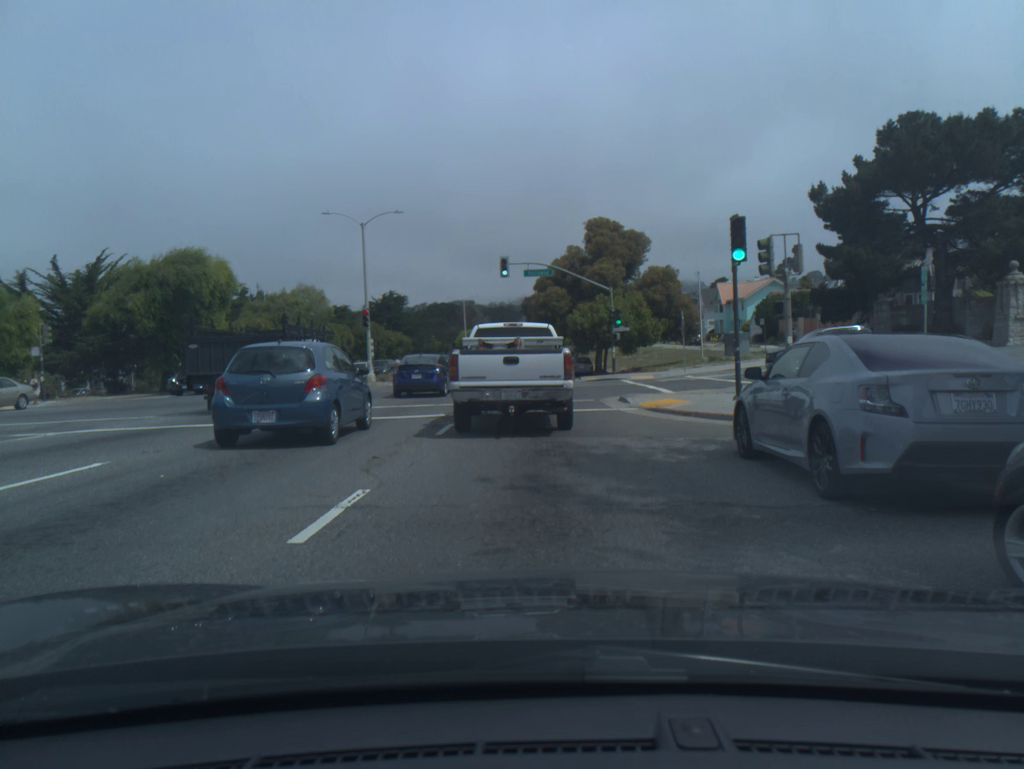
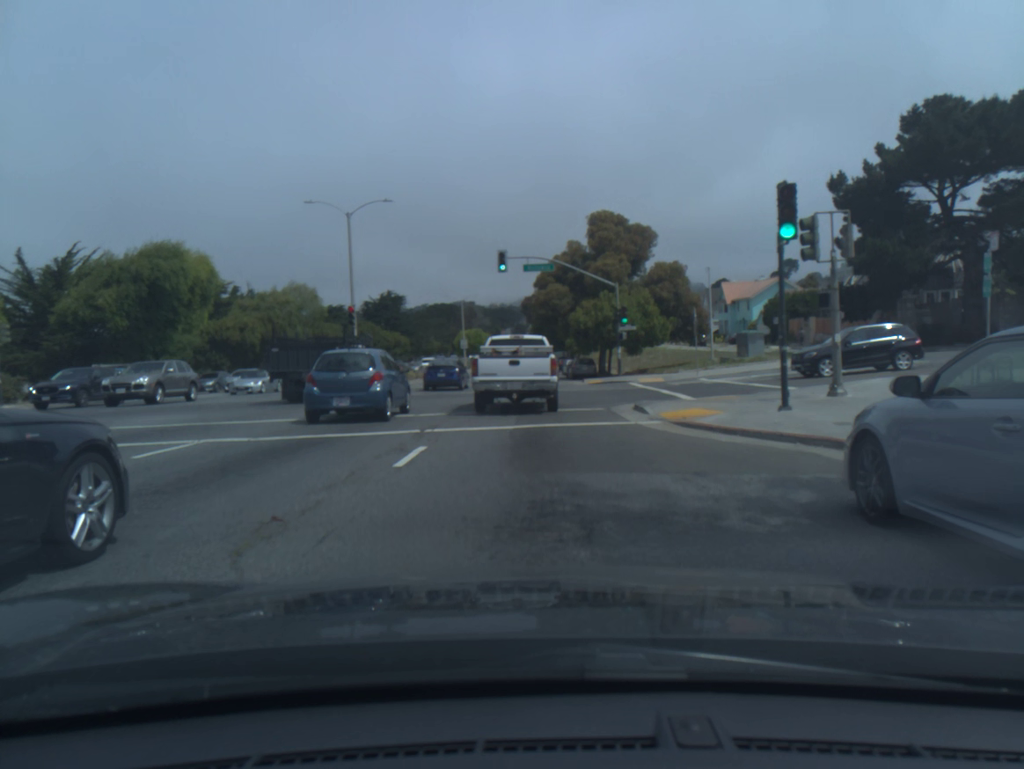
(0.0, +3.5) m; 0°
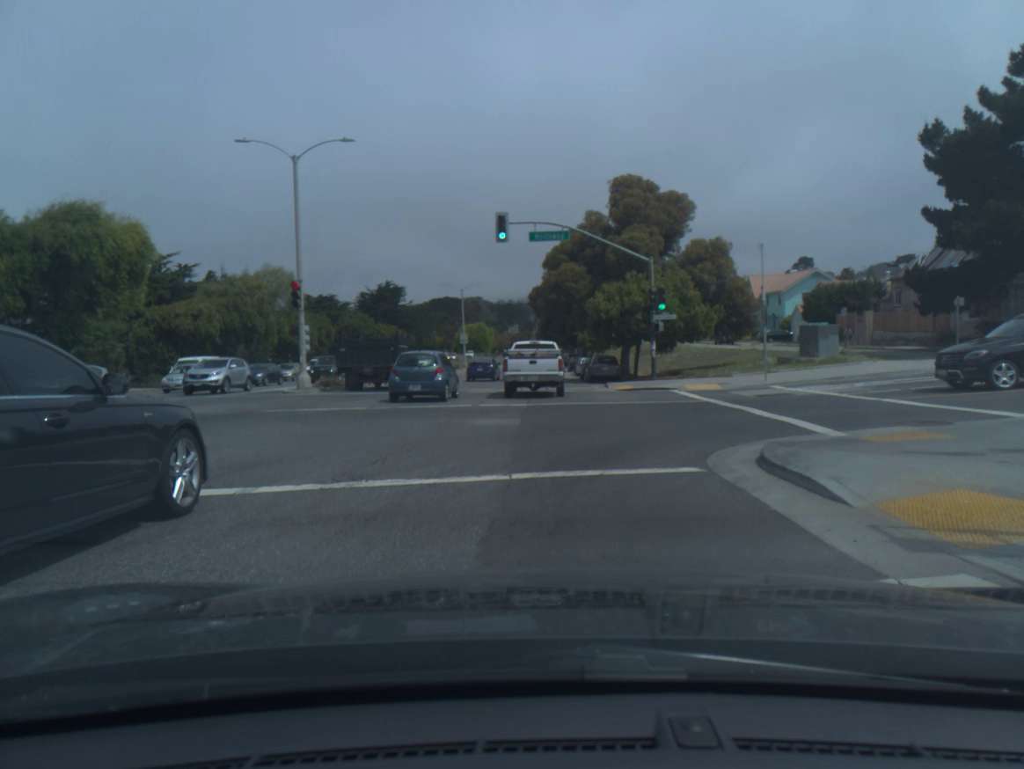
(-0.1, +10.4) m; -1°
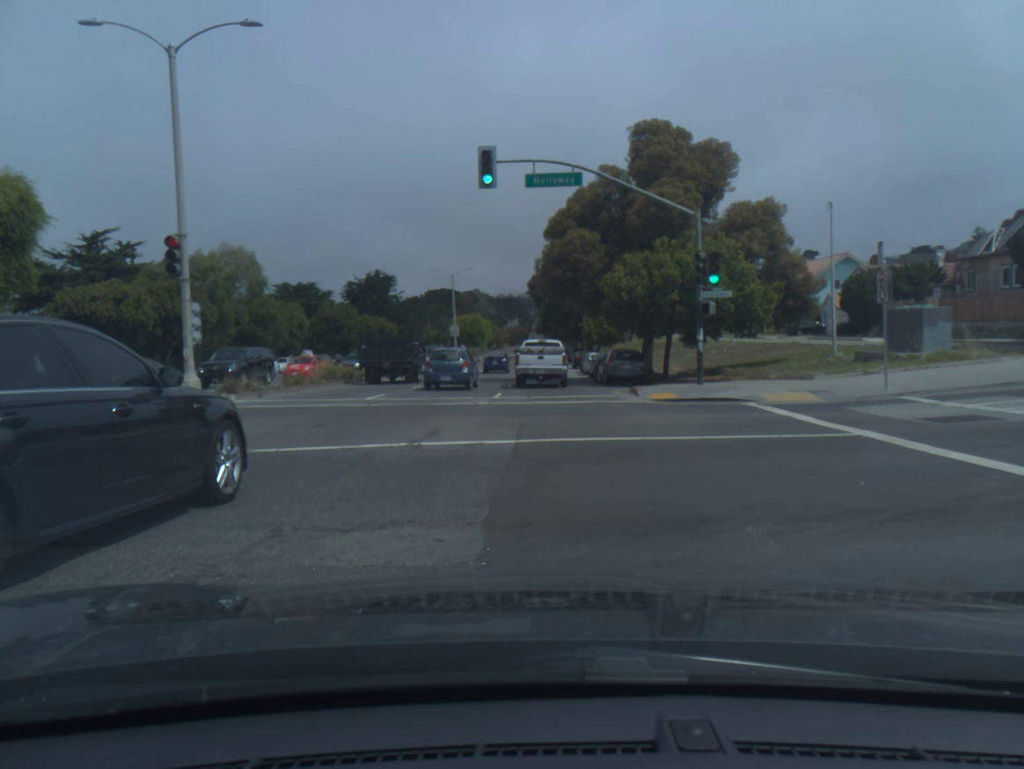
(0.0, +10.1) m; 0°
